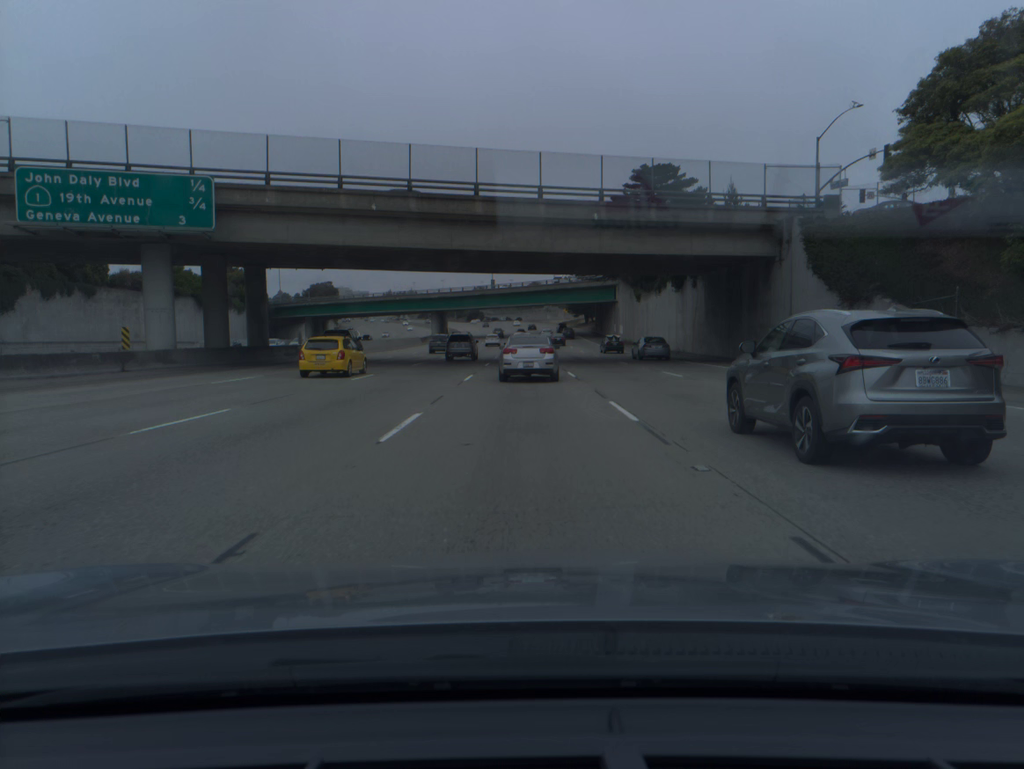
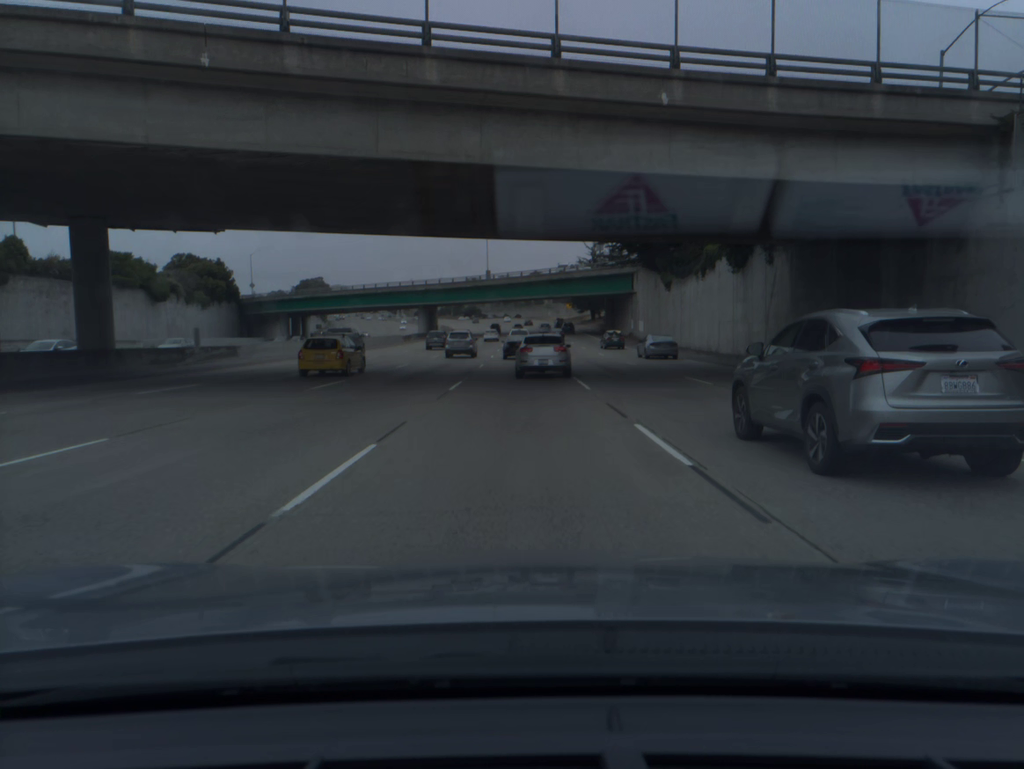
(0.0, +18.9) m; 0°
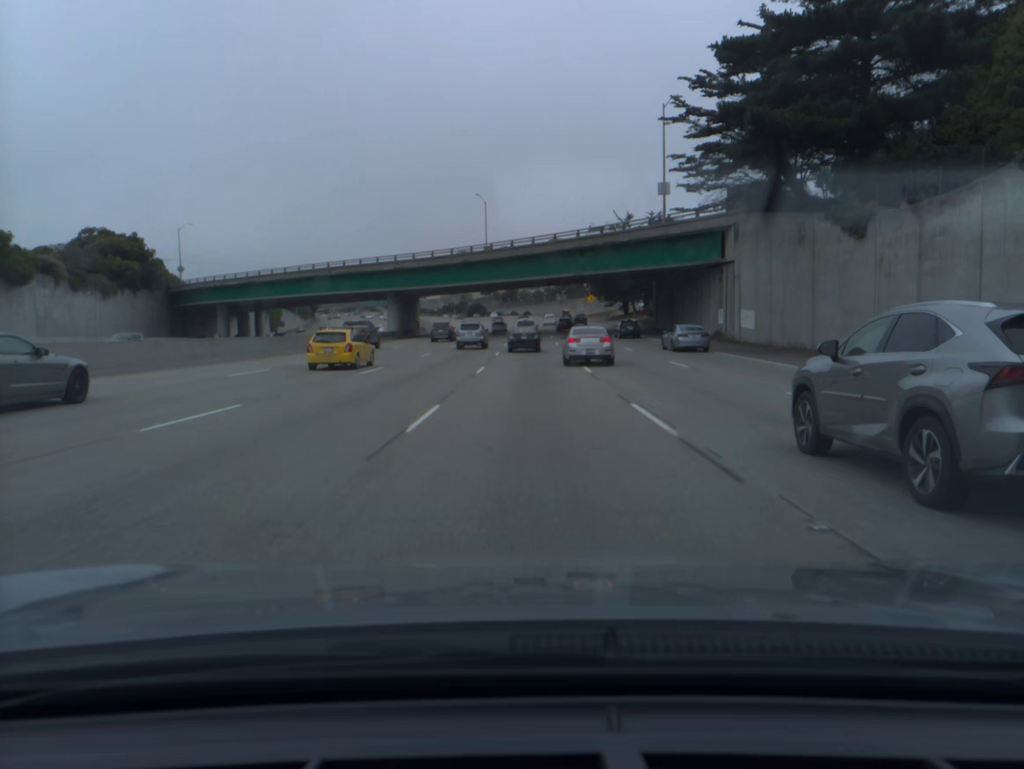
(-0.3, +38.0) m; -1°
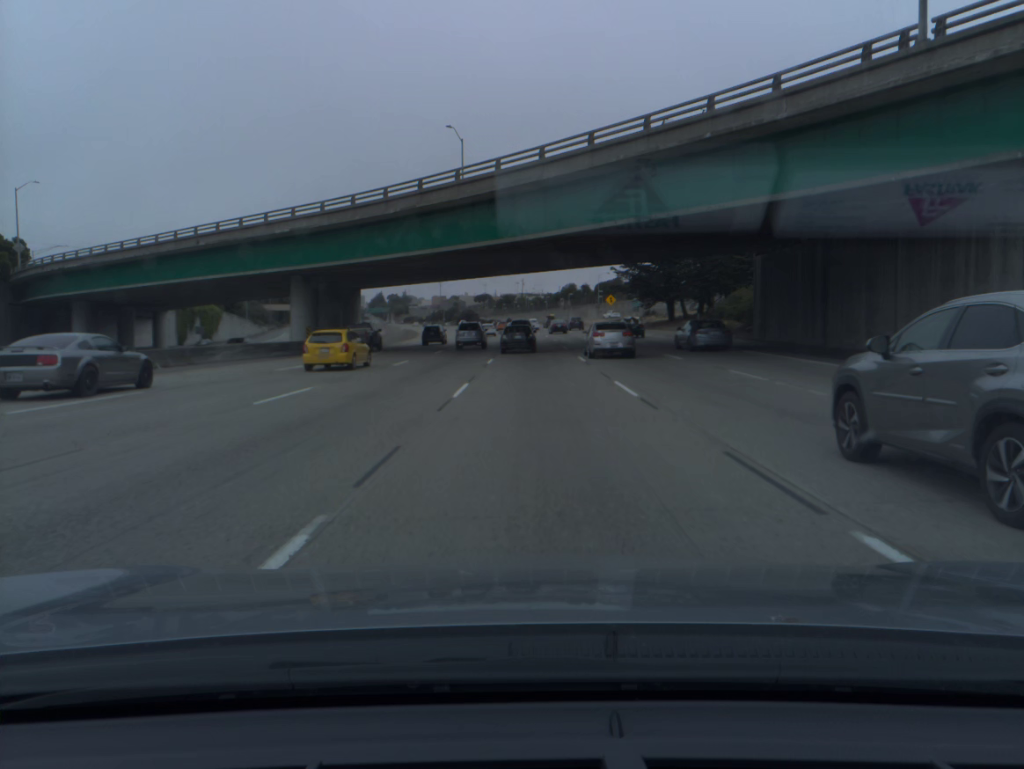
(+0.1, +37.8) m; 0°
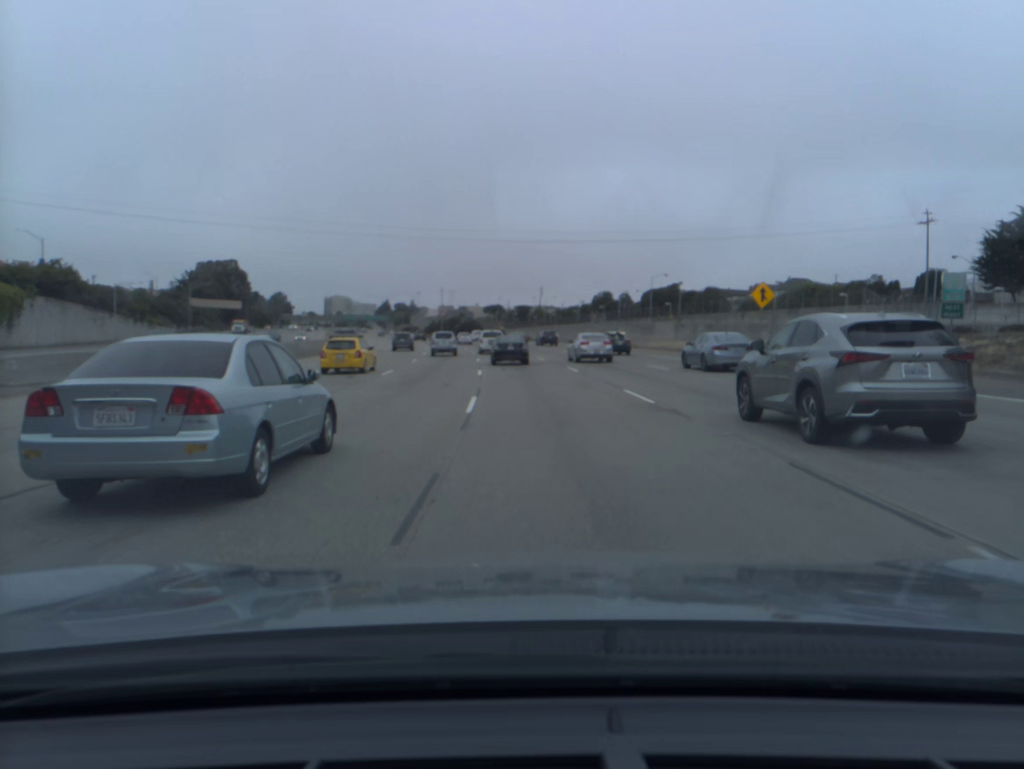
(-0.4, +71.7) m; -1°
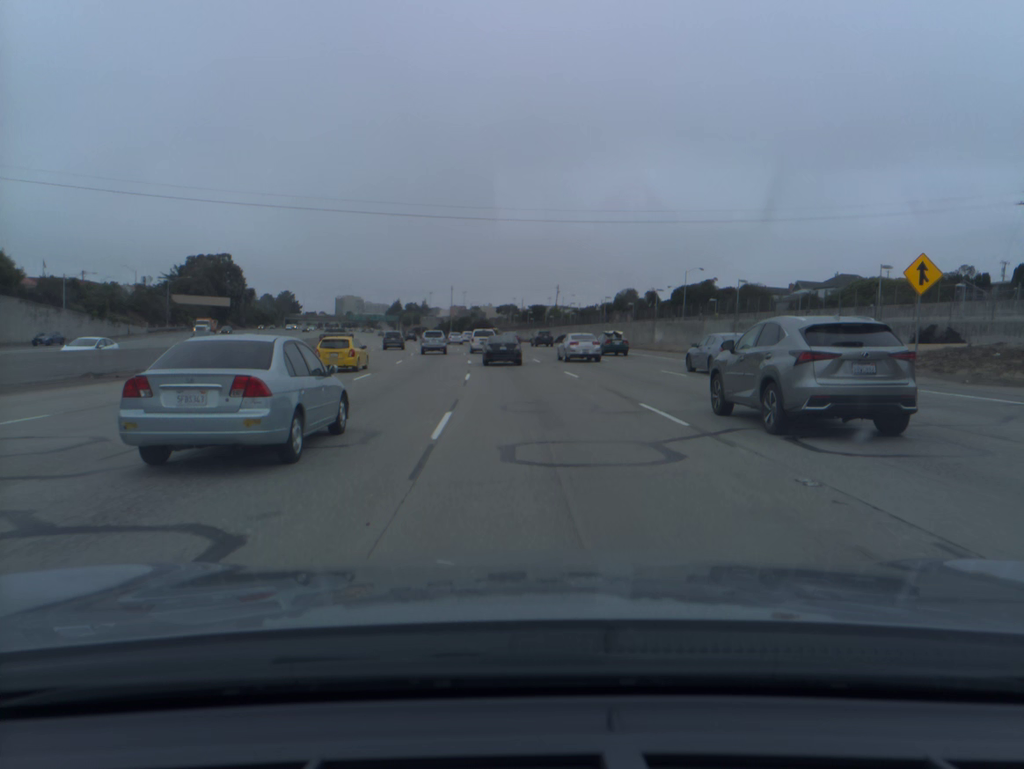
(-0.1, +17.8) m; -1°
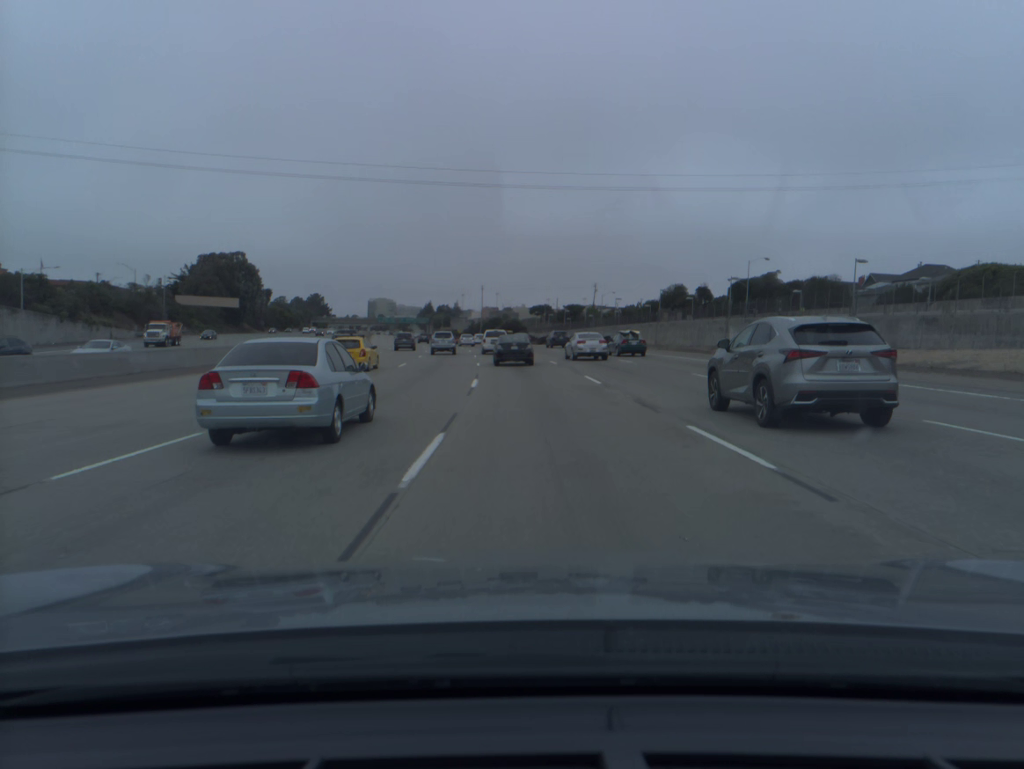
(-0.3, +17.9) m; -2°
